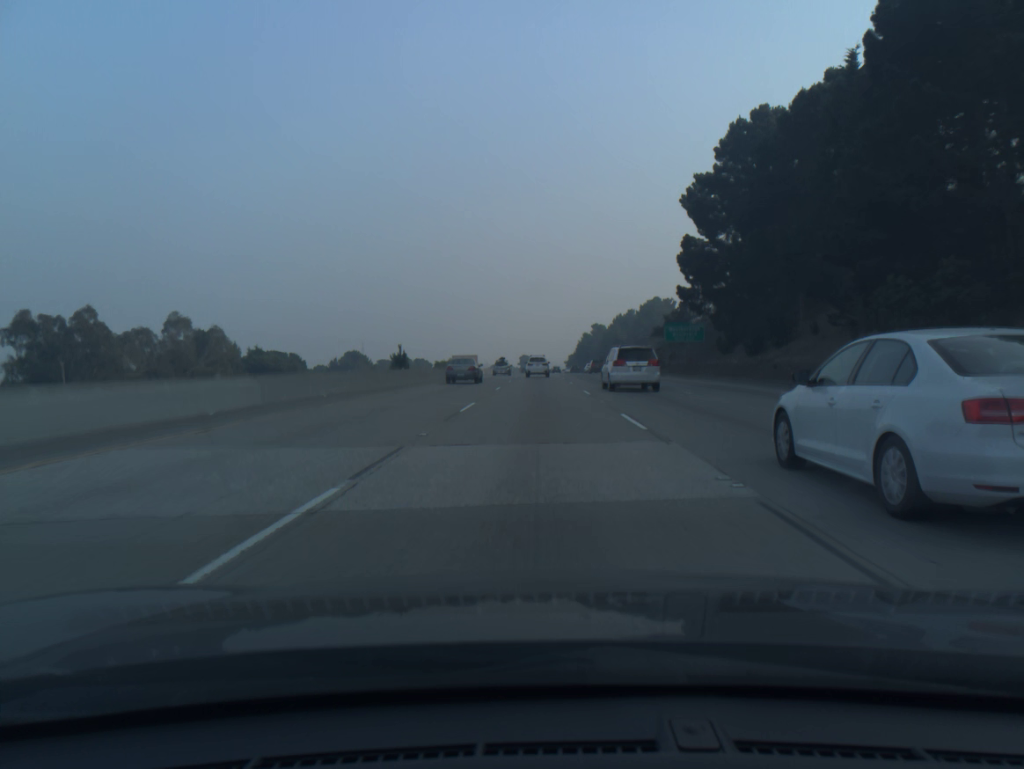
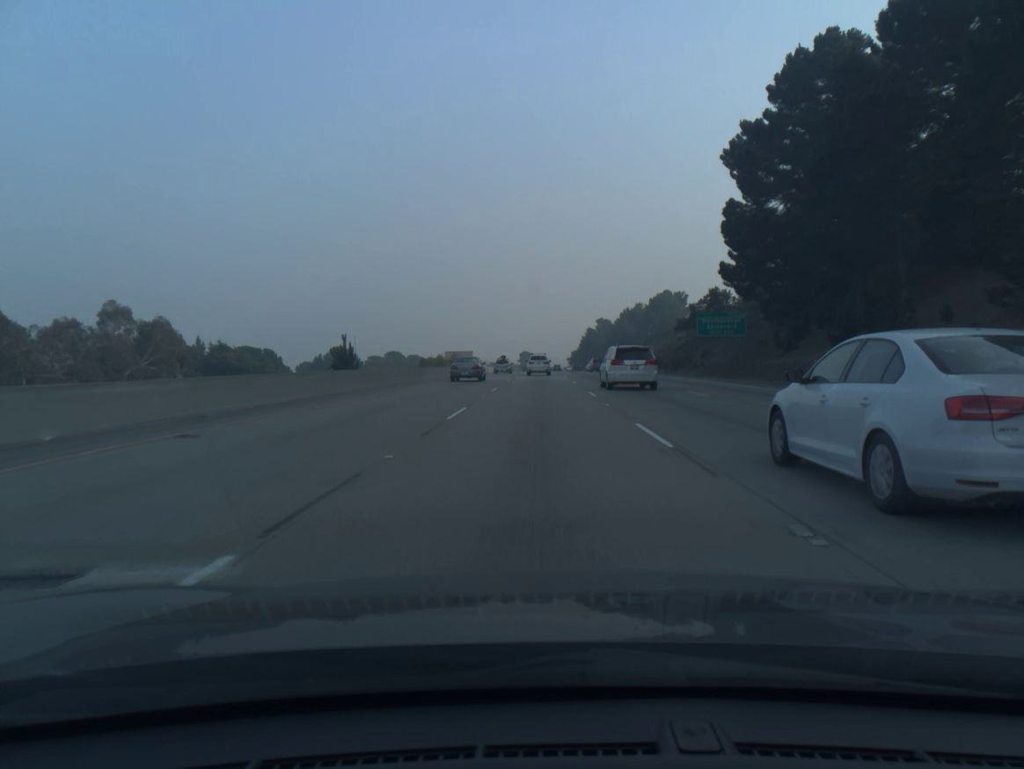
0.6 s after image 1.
(0.0, +17.3) m; 0°
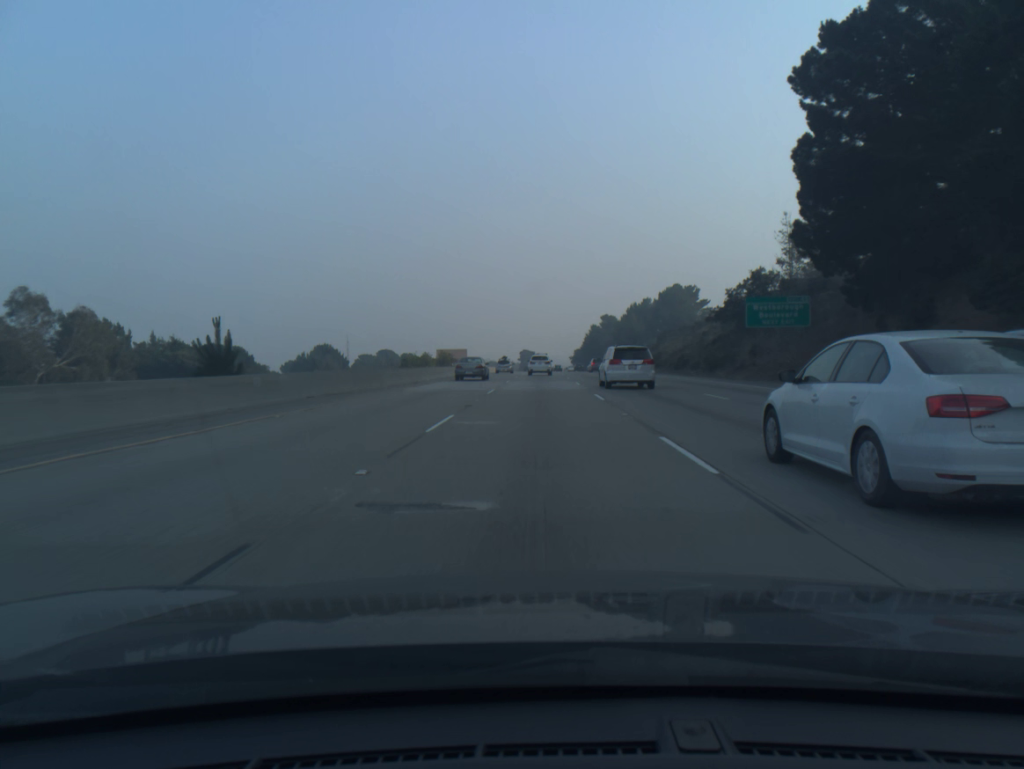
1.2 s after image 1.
(0.0, +17.3) m; 0°
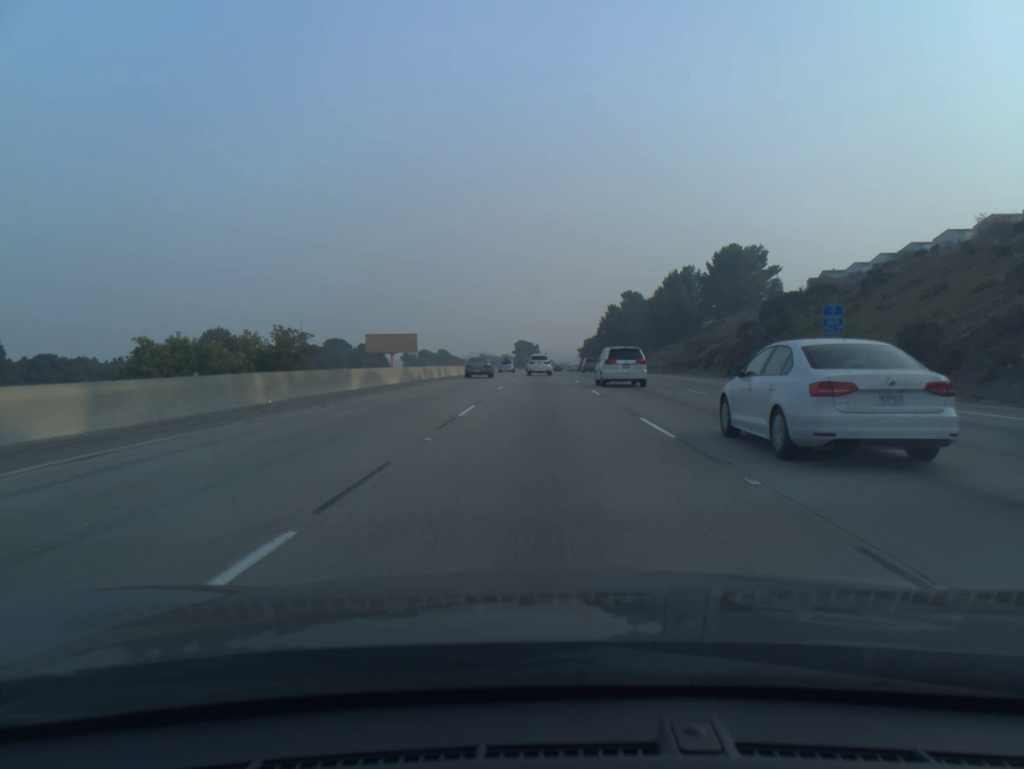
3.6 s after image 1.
(-0.1, +69.6) m; 0°
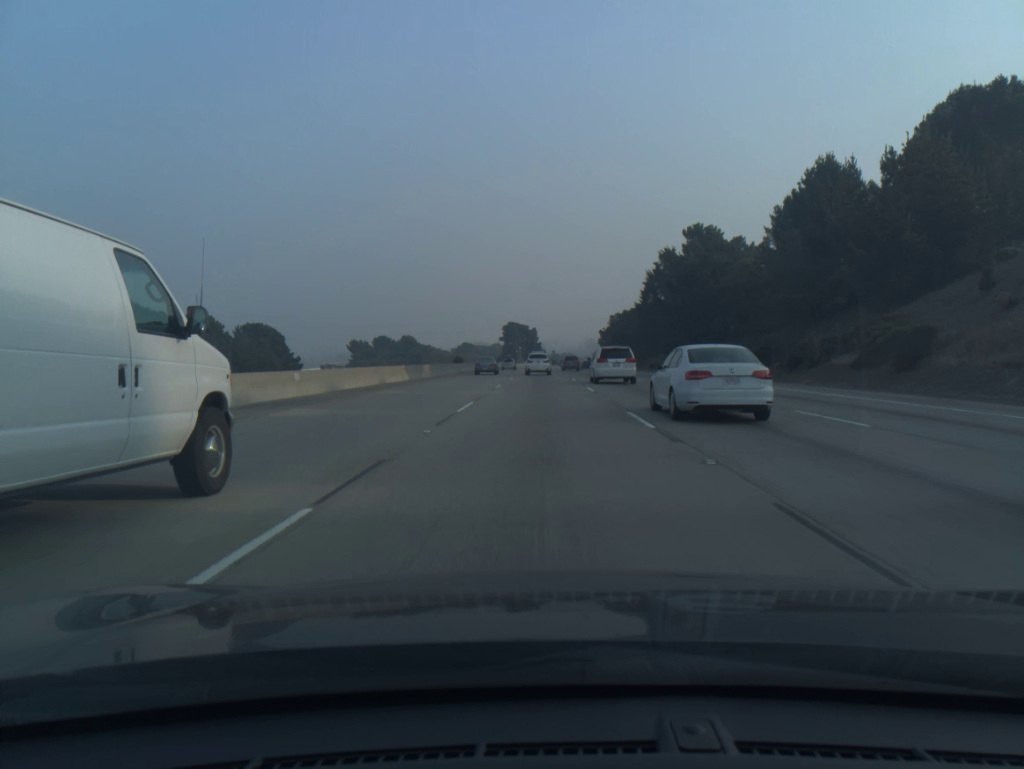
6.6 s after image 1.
(+0.2, +87.0) m; 0°
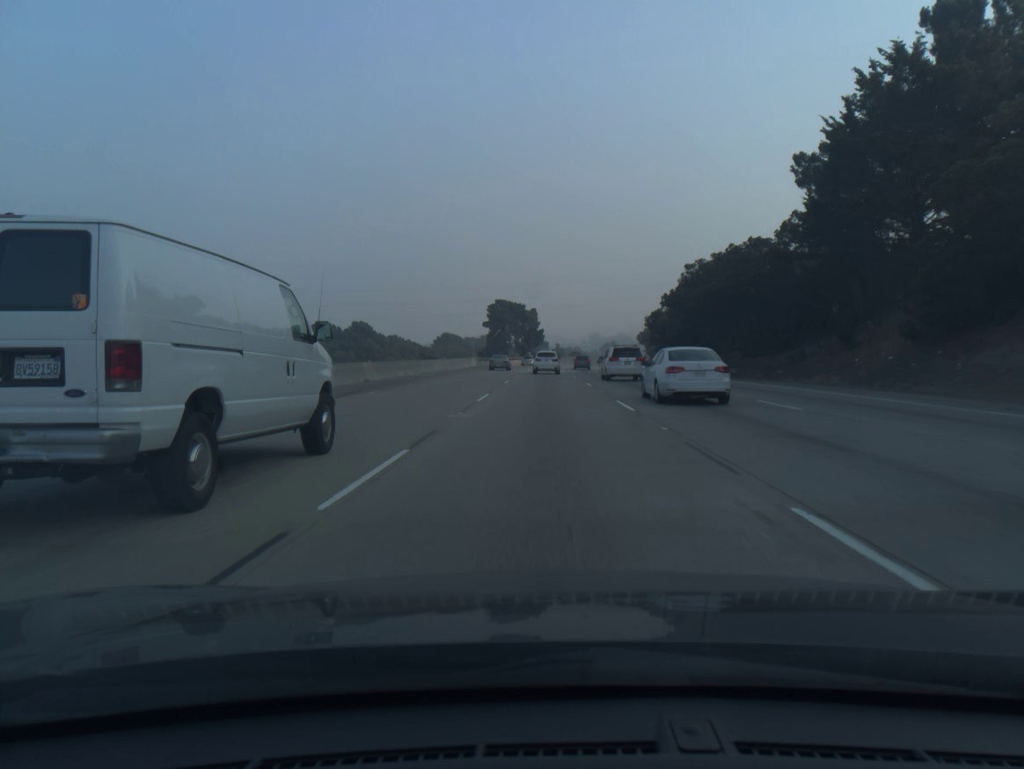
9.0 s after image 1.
(-0.1, +69.1) m; 0°
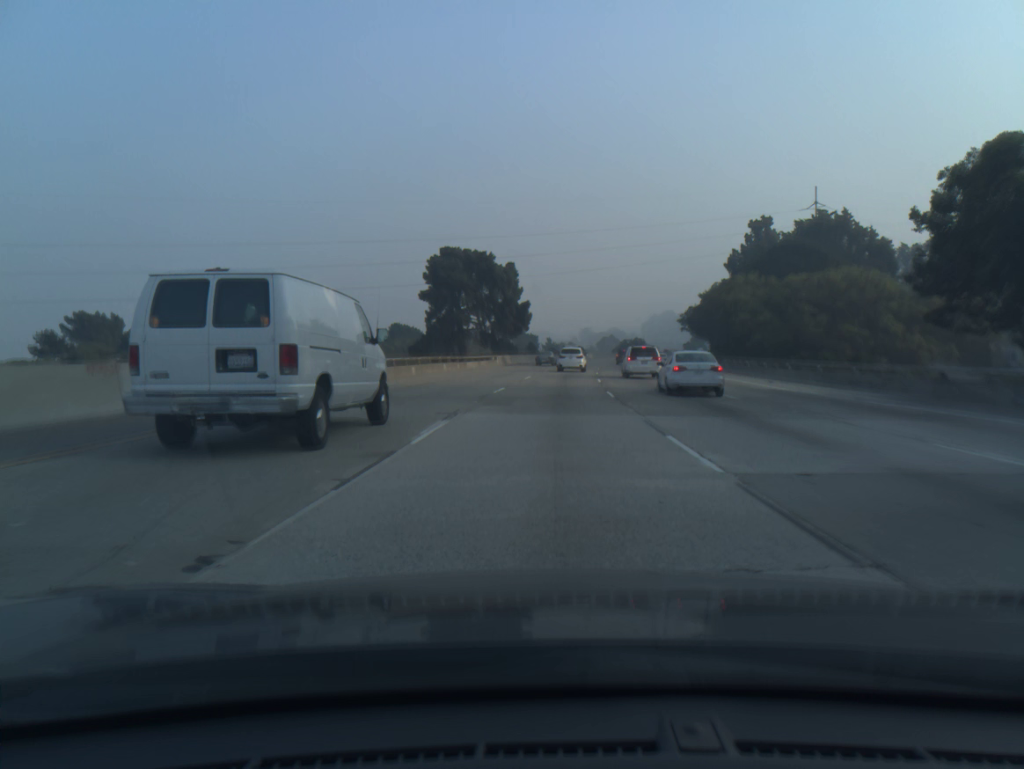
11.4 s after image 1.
(+0.3, +68.4) m; +1°
